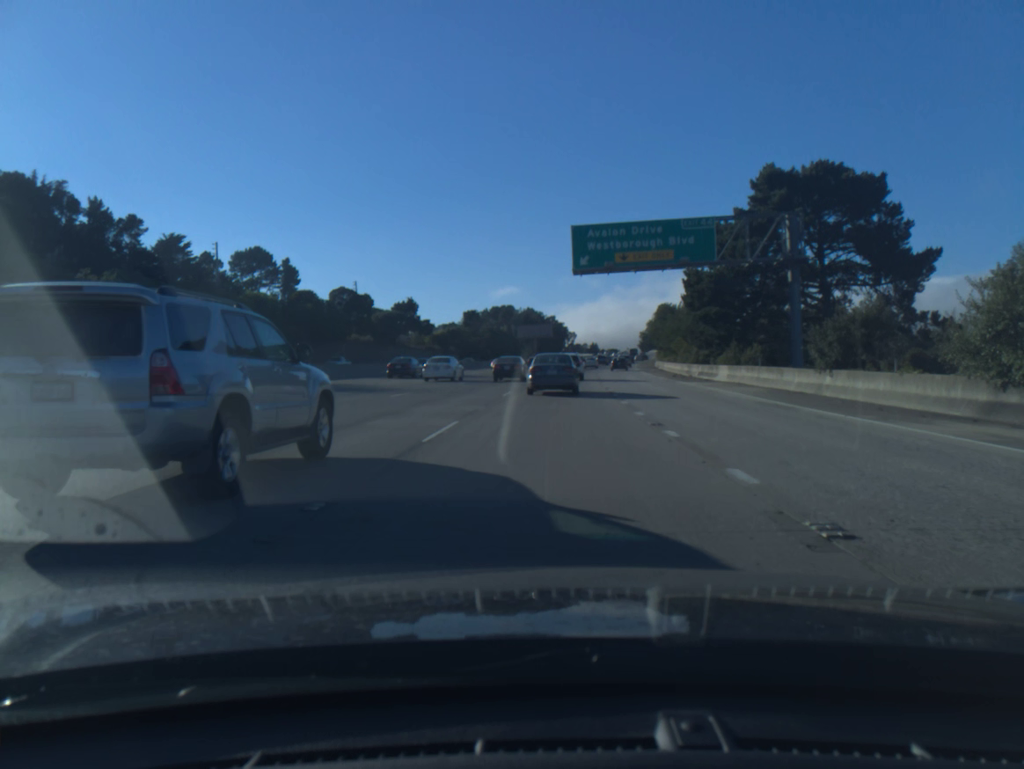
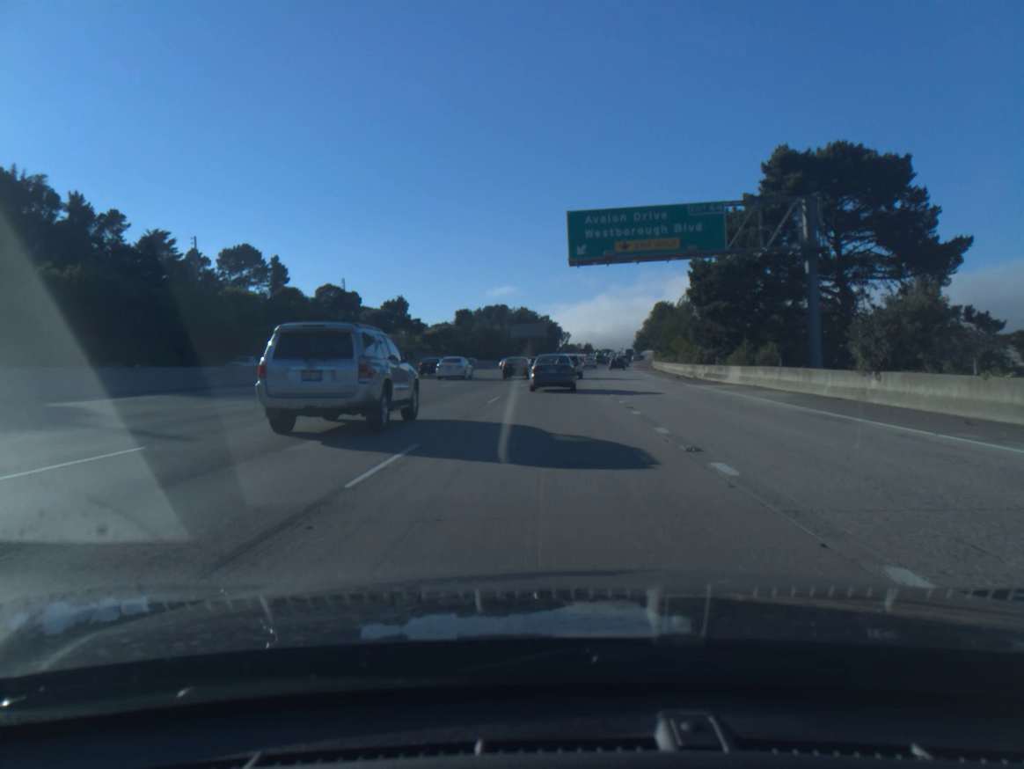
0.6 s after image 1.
(0.0, +4.1) m; 0°
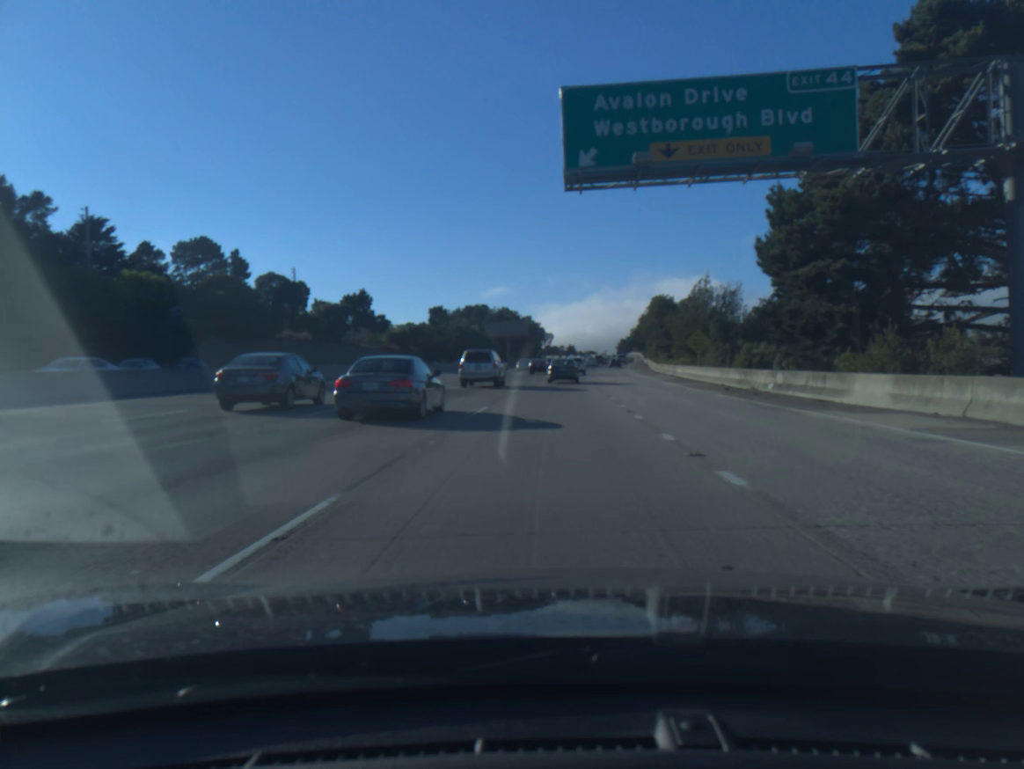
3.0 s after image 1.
(+0.2, +18.7) m; +1°
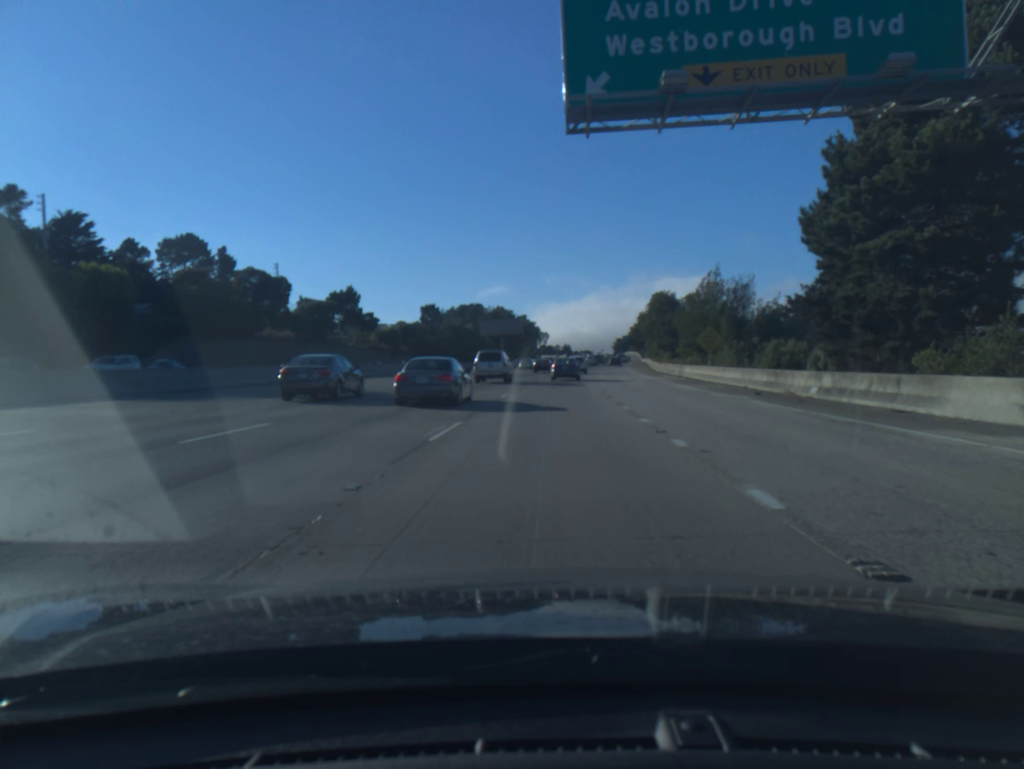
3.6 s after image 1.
(0.0, +5.6) m; 0°
